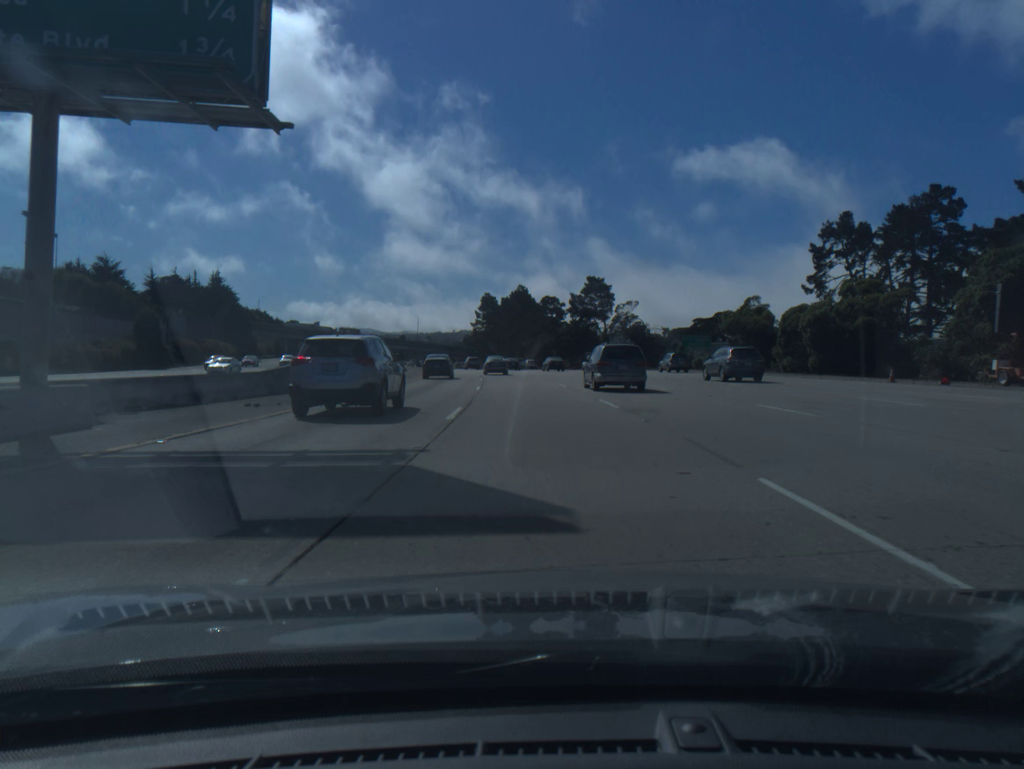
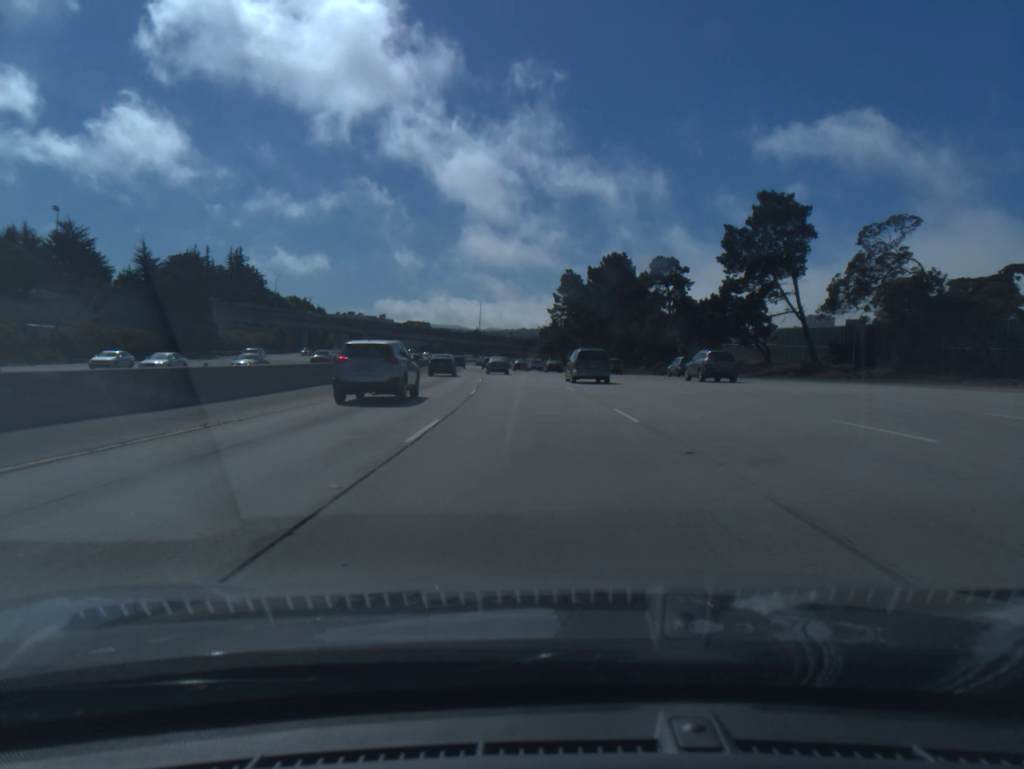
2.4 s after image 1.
(-3.2, +62.8) m; -6°
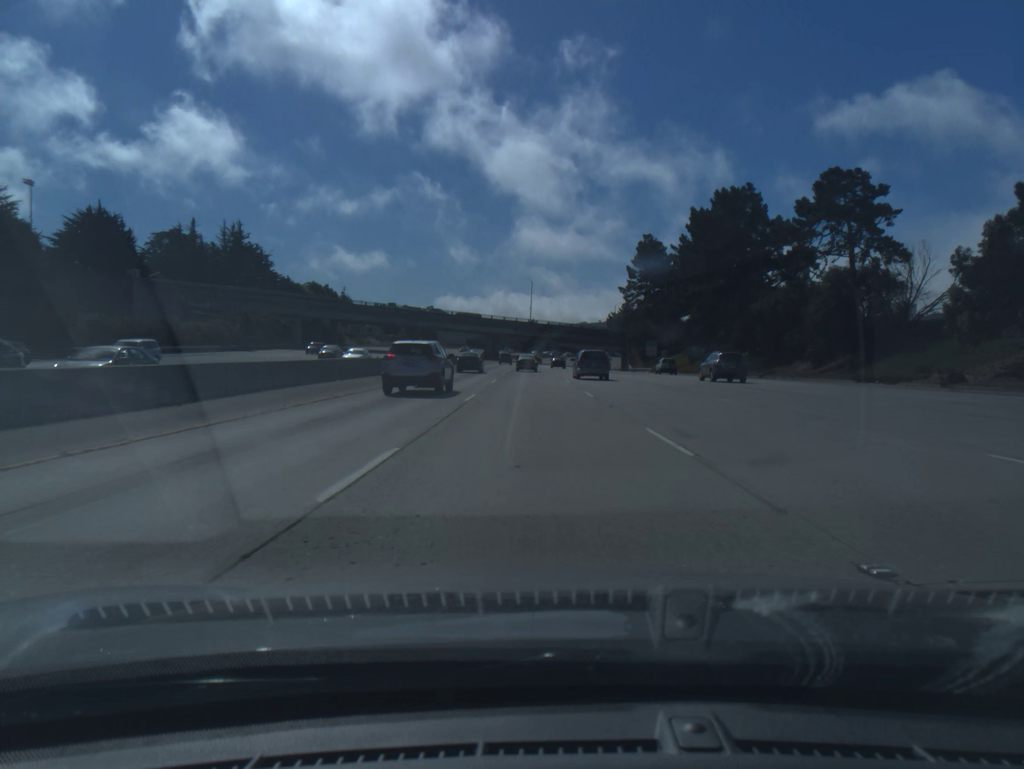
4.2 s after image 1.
(-1.8, +48.4) m; -4°
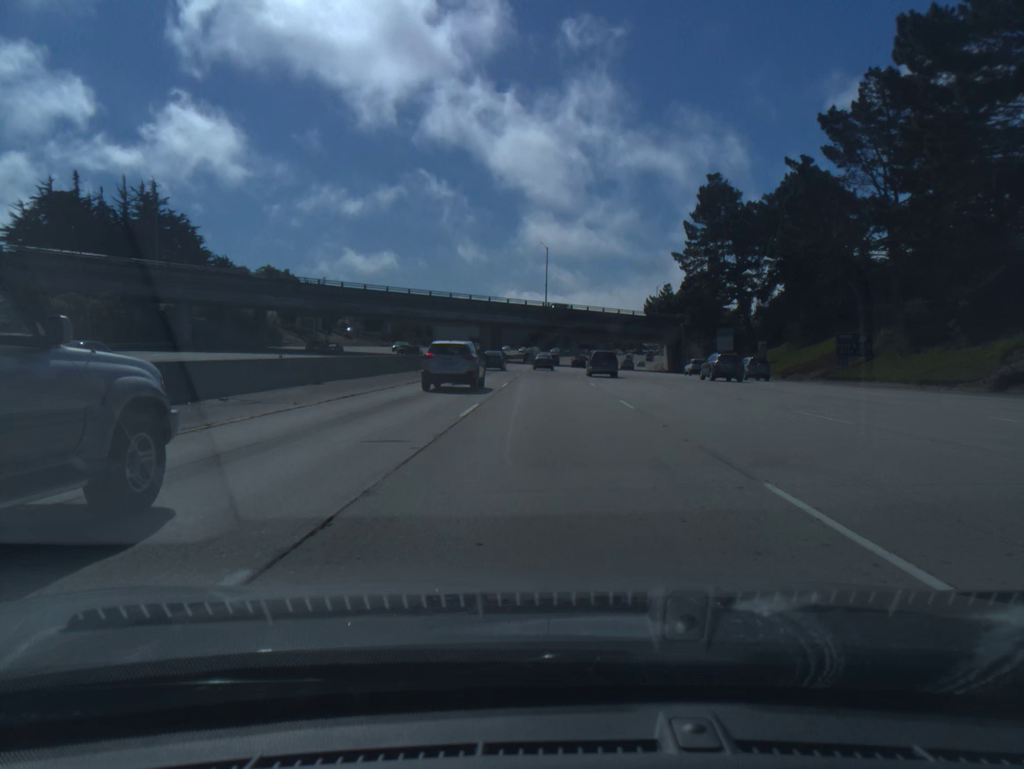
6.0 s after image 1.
(-0.9, +49.4) m; -1°
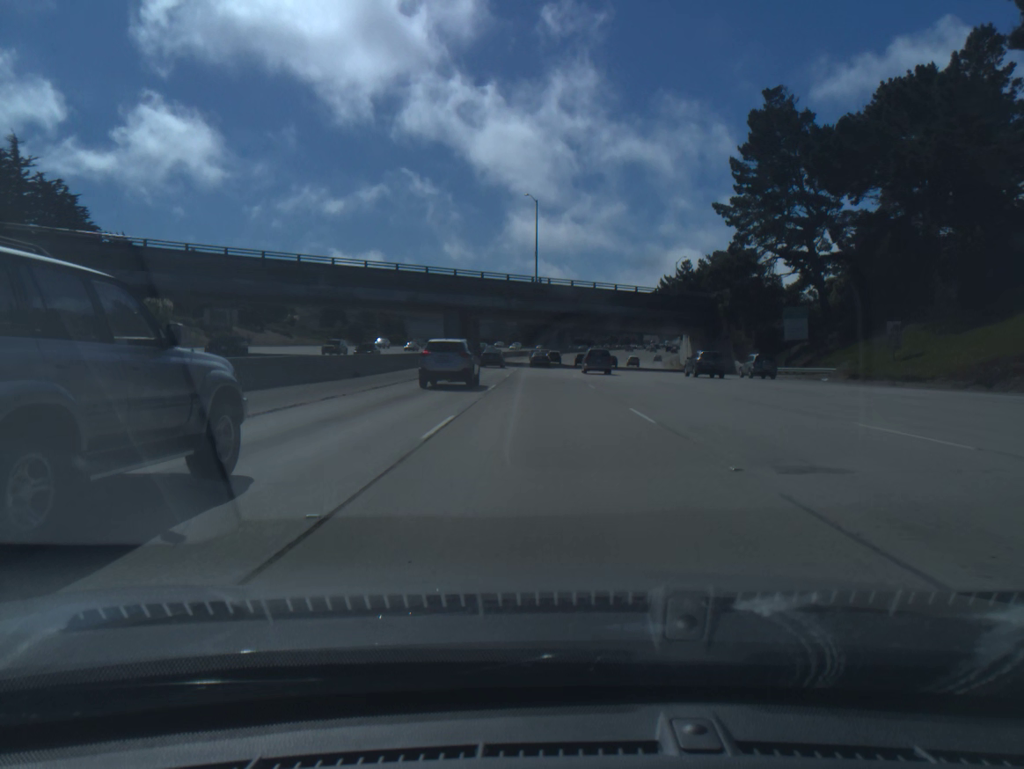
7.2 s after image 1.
(+0.2, +33.4) m; +1°
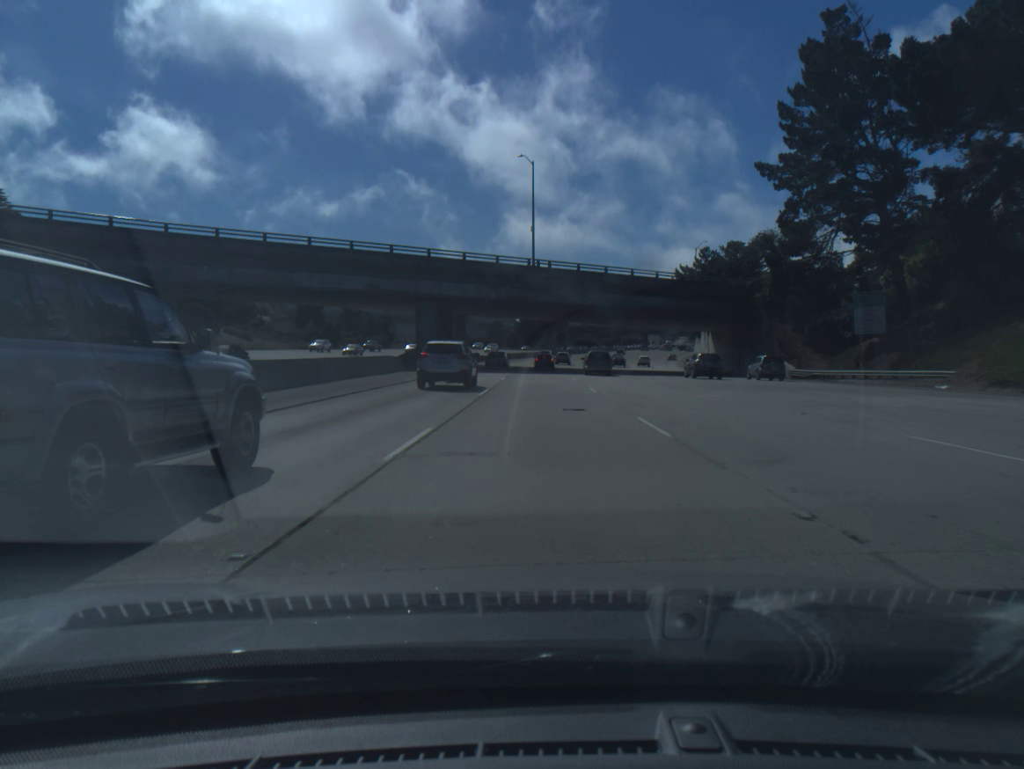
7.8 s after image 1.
(0.0, +16.9) m; 0°
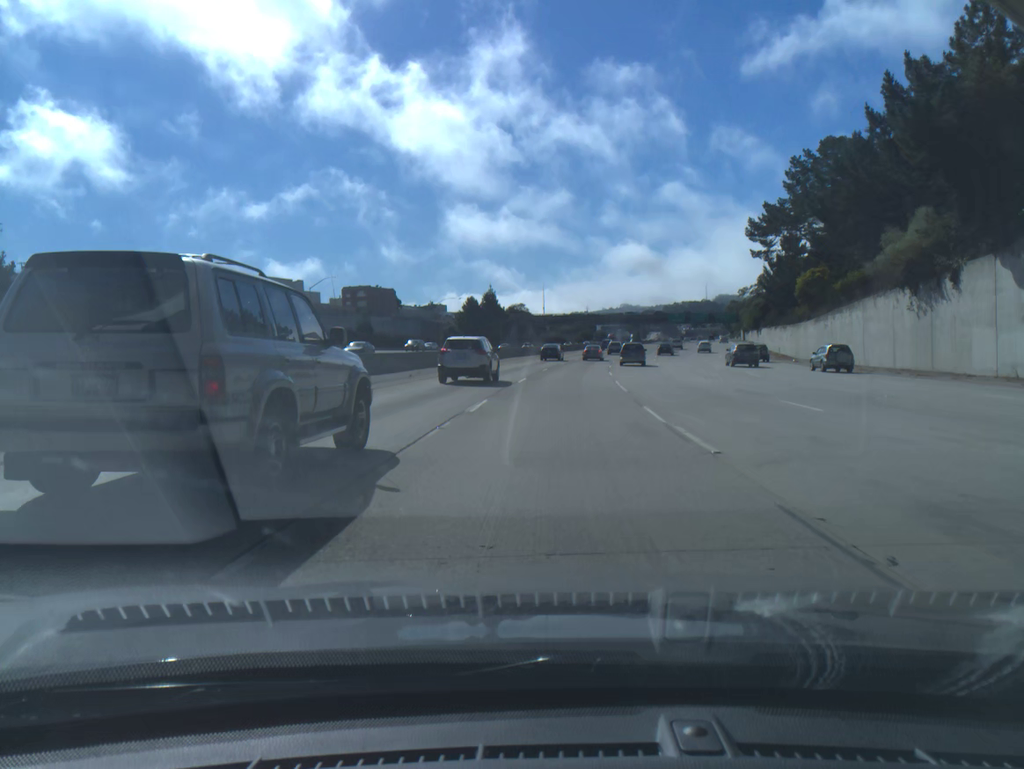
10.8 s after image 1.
(+0.7, +85.4) m; +3°
